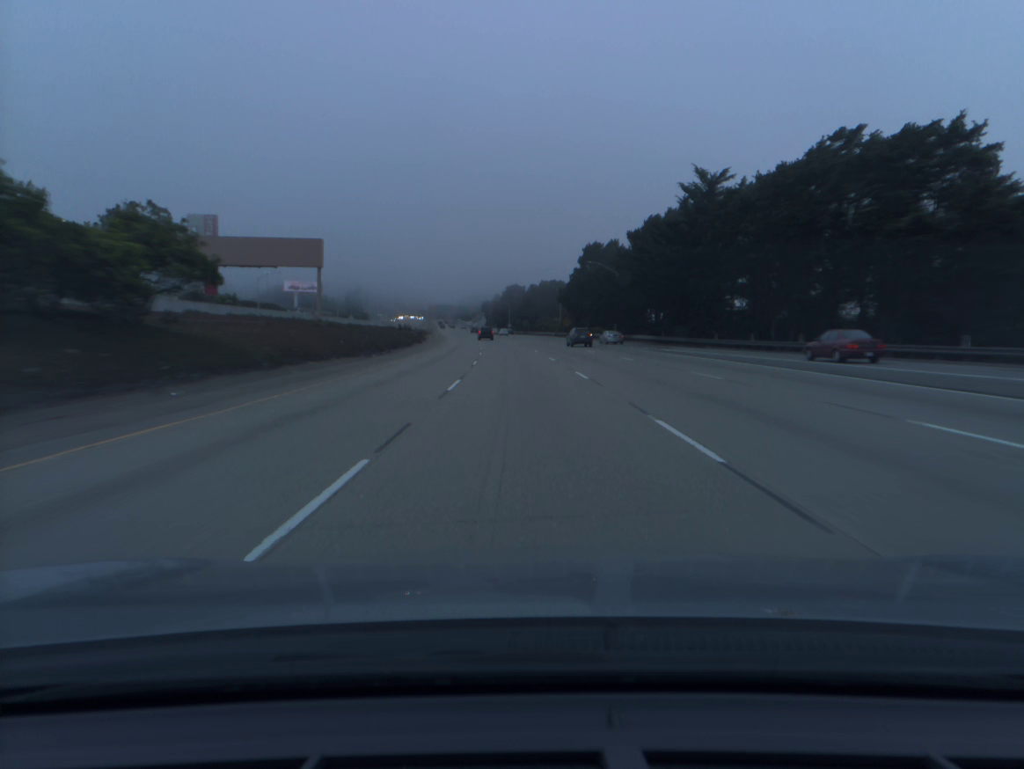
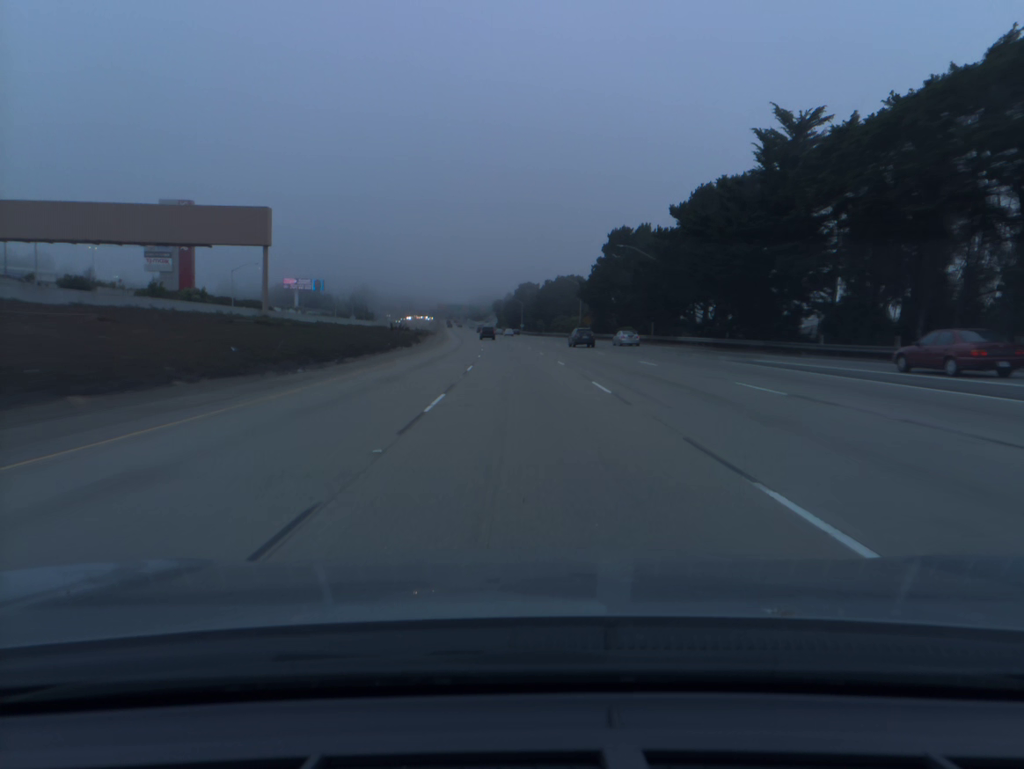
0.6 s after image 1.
(-0.2, +19.8) m; -1°
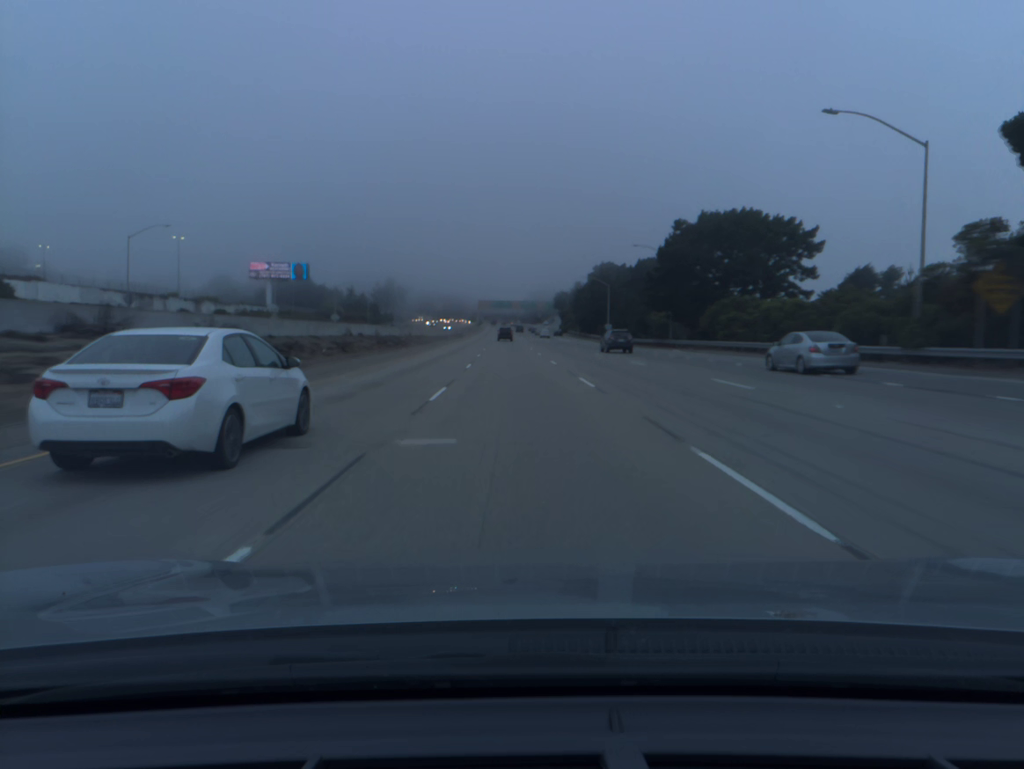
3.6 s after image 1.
(-3.9, +99.6) m; -4°
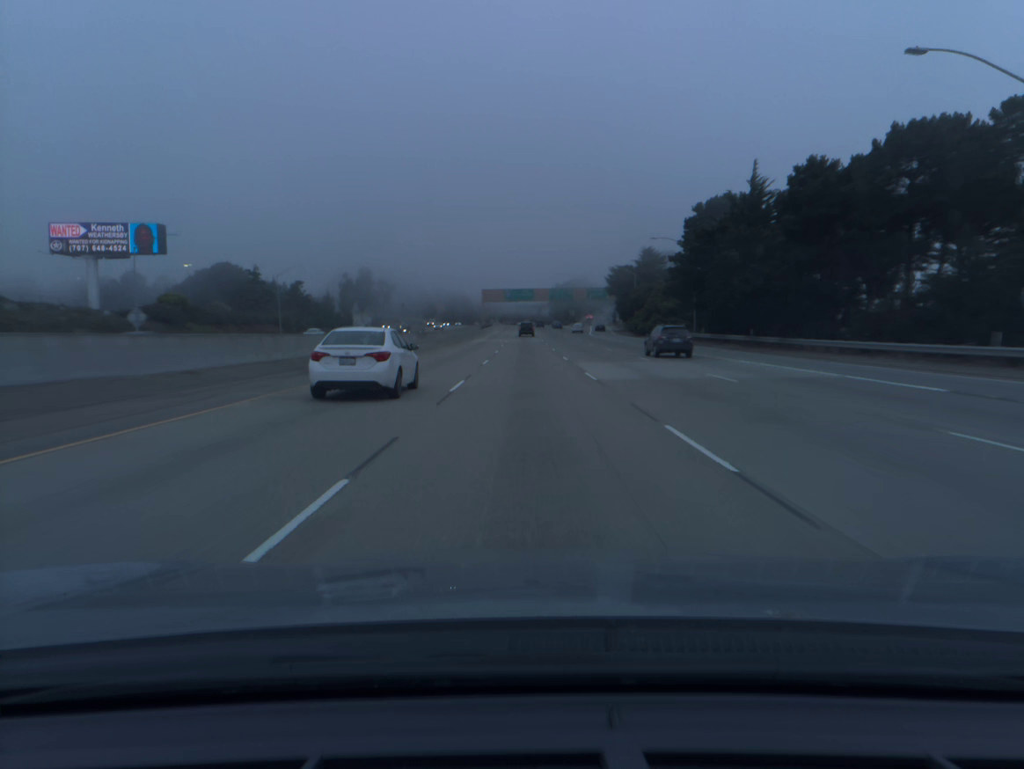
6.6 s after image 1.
(-2.4, +99.9) m; -2°
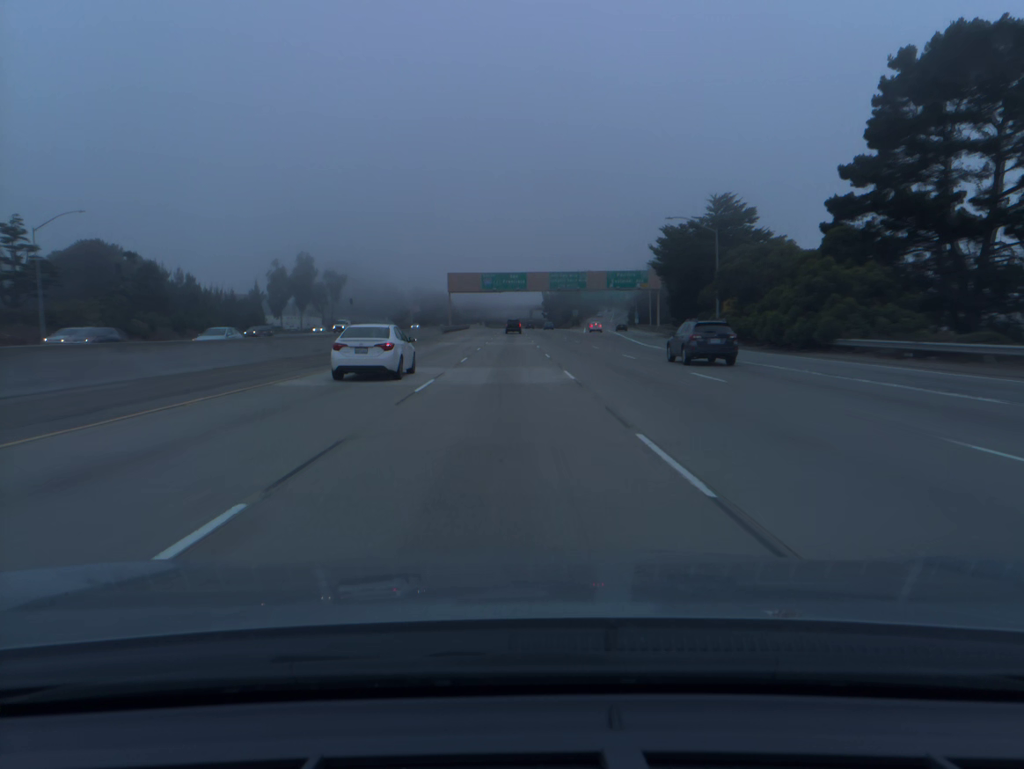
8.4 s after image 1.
(+0.4, +59.8) m; +1°
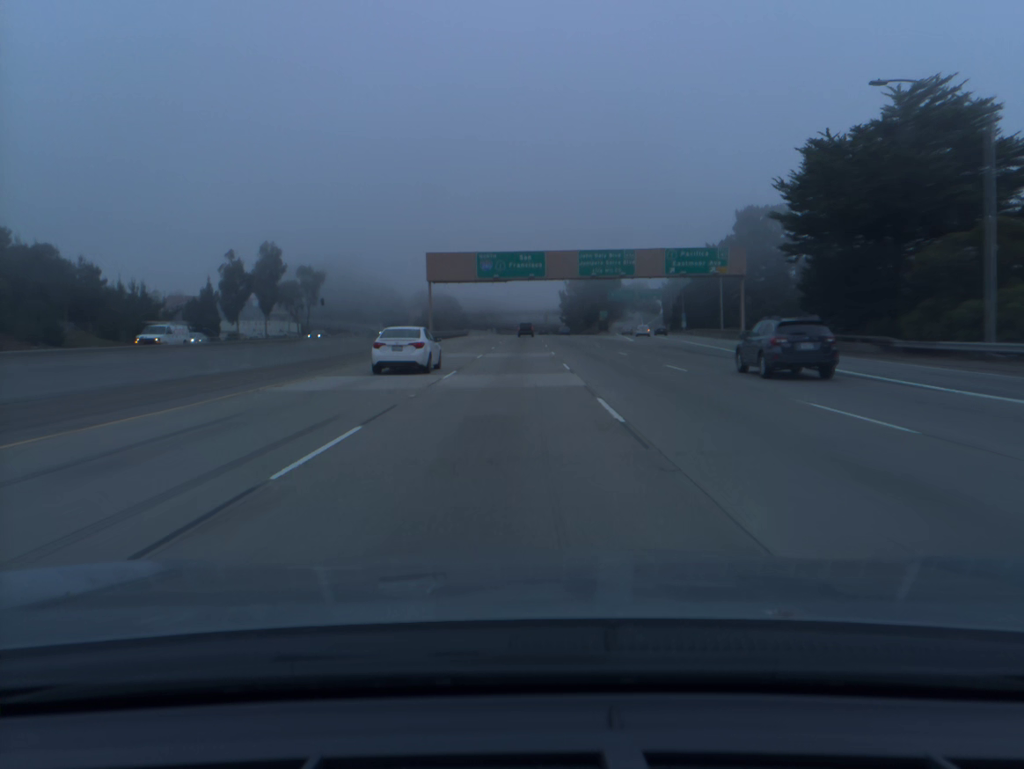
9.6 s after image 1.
(-0.2, +38.8) m; -1°
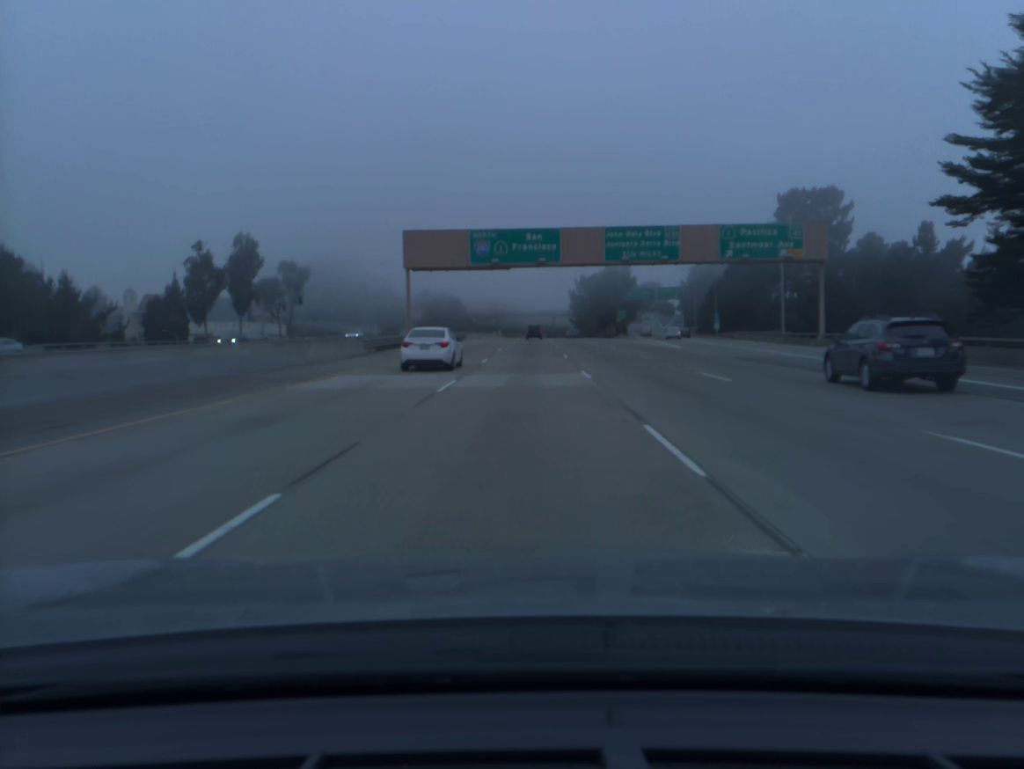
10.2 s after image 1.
(-0.1, +19.0) m; -1°
